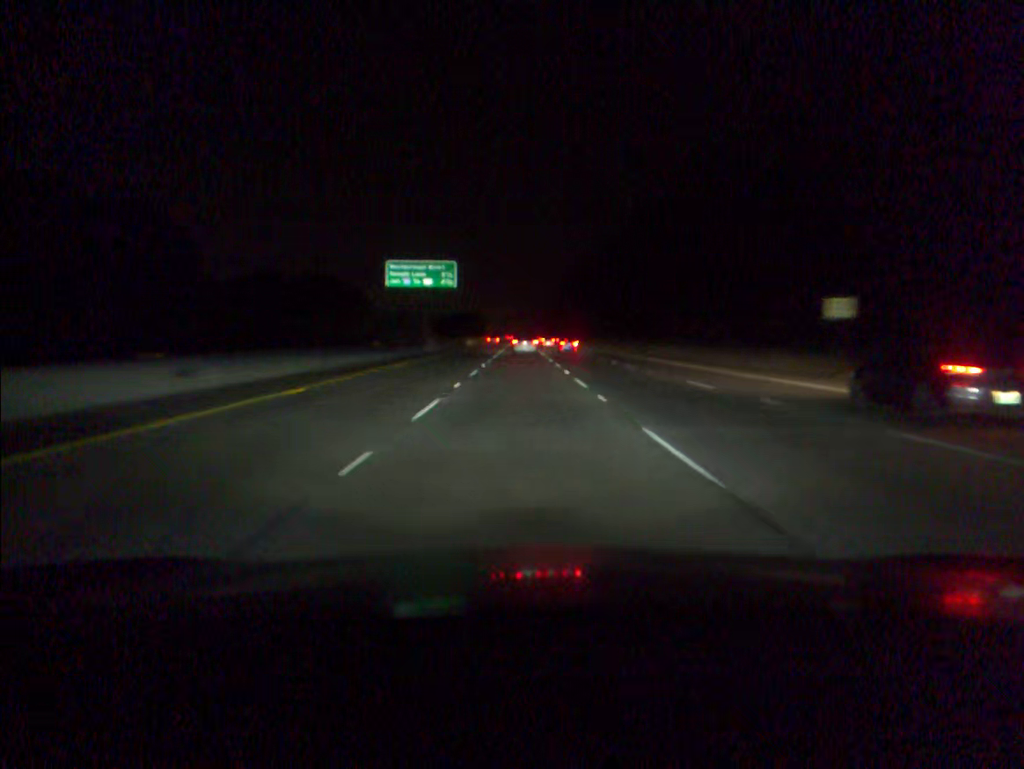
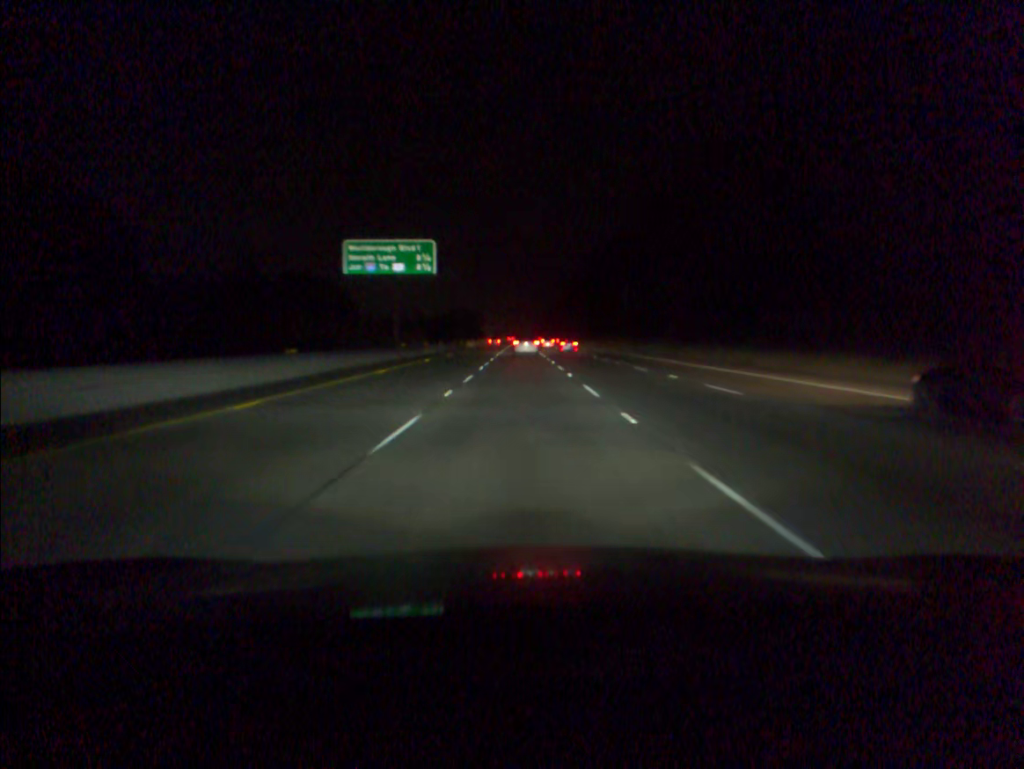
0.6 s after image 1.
(0.0, +17.9) m; 0°
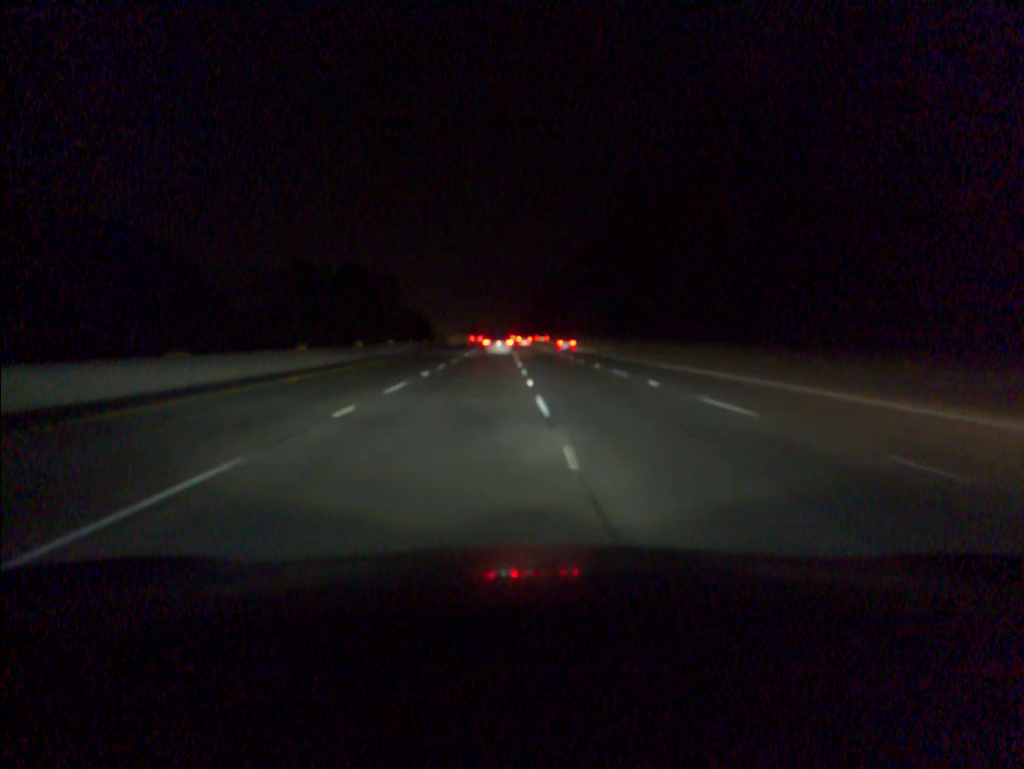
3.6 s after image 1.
(+0.8, +93.4) m; +1°
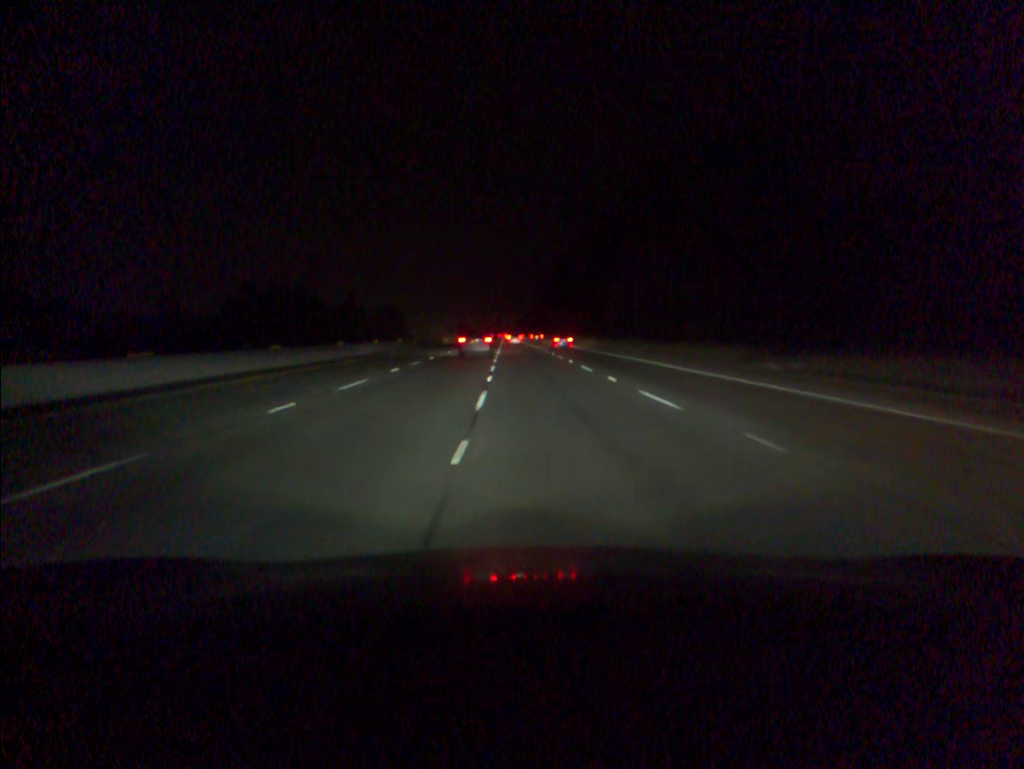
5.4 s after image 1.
(0.0, +57.8) m; 0°
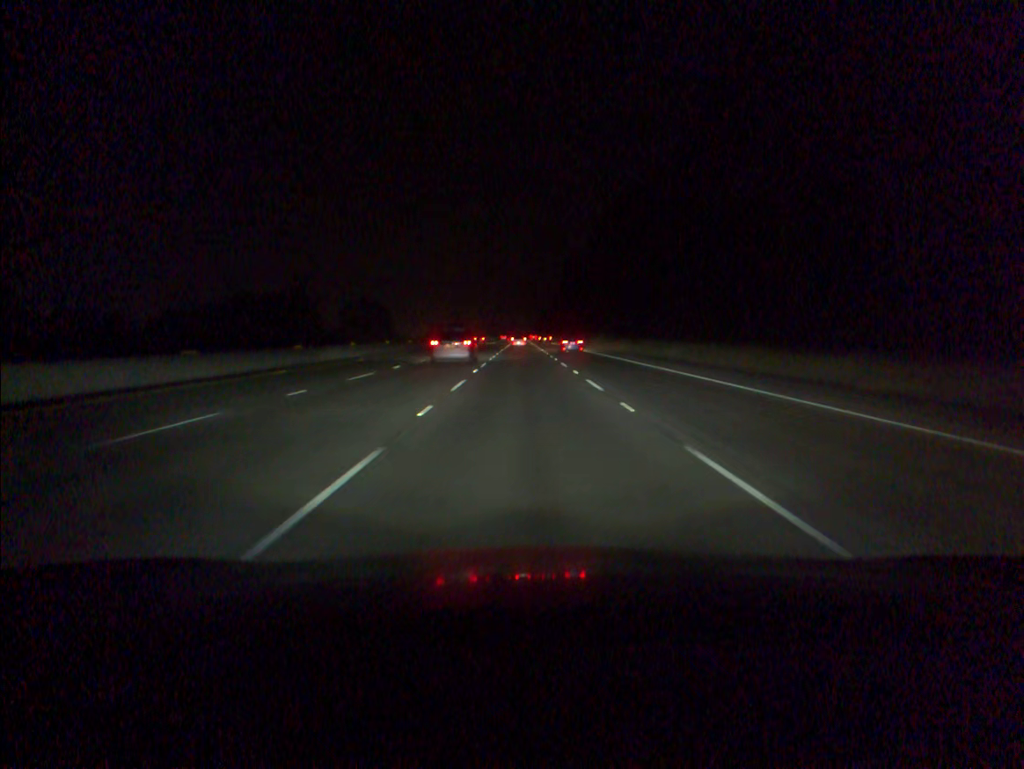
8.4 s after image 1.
(-0.8, +97.2) m; -1°
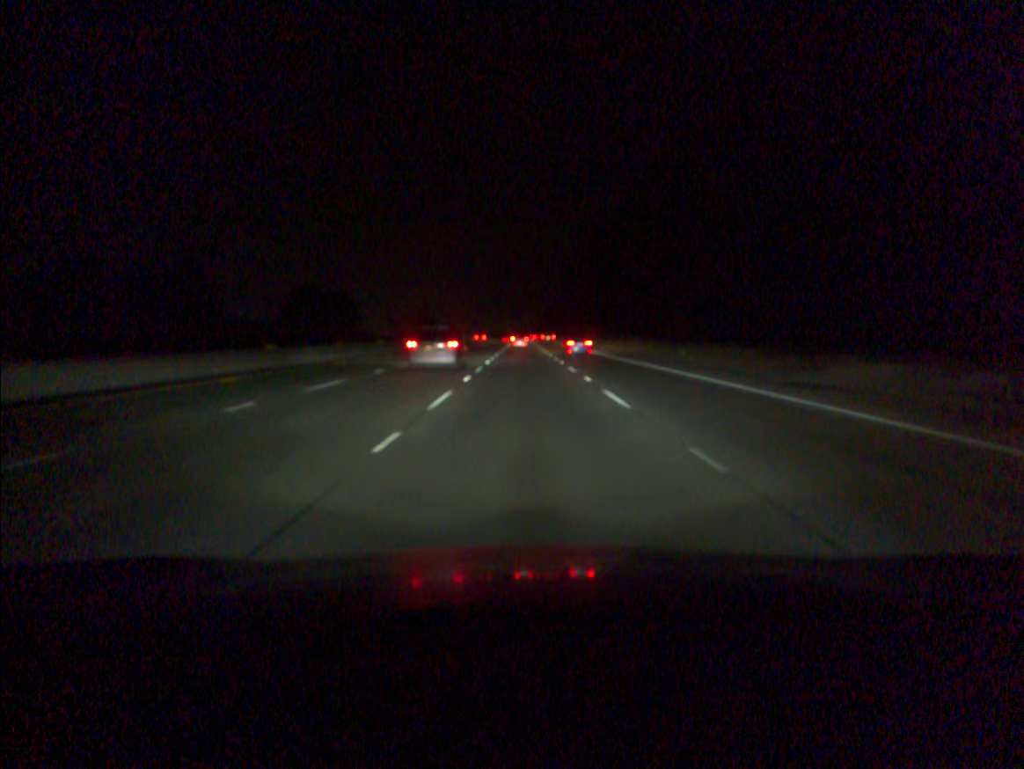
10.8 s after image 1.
(-0.1, +78.3) m; 0°
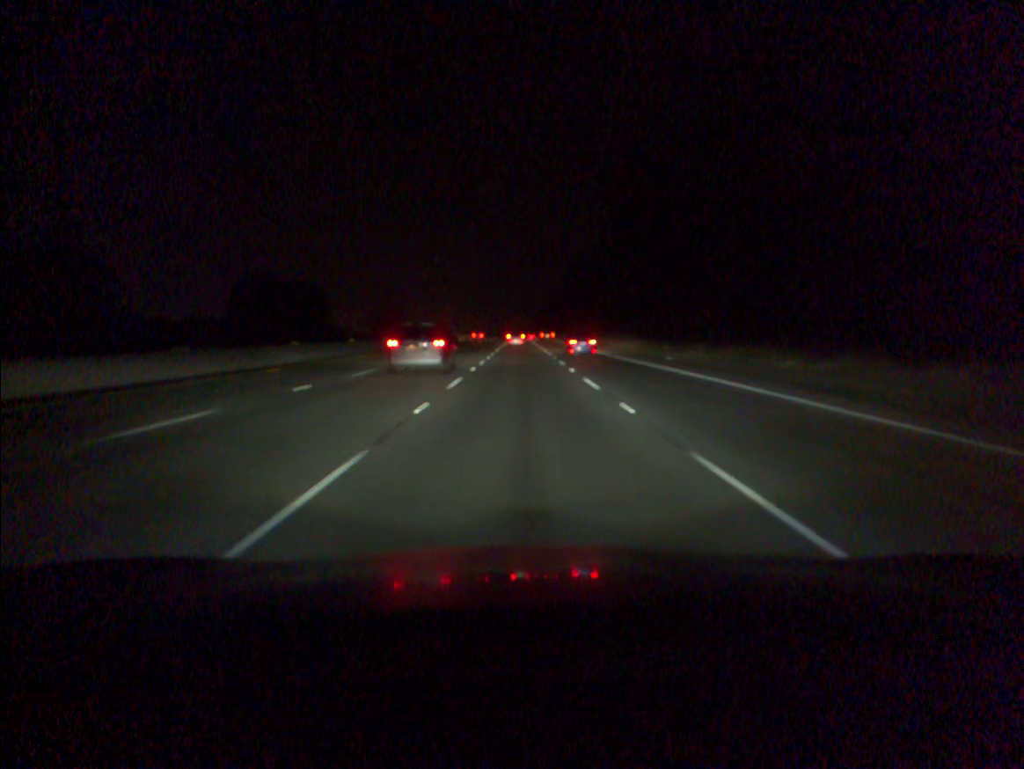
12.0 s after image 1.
(+0.1, +39.0) m; 0°
